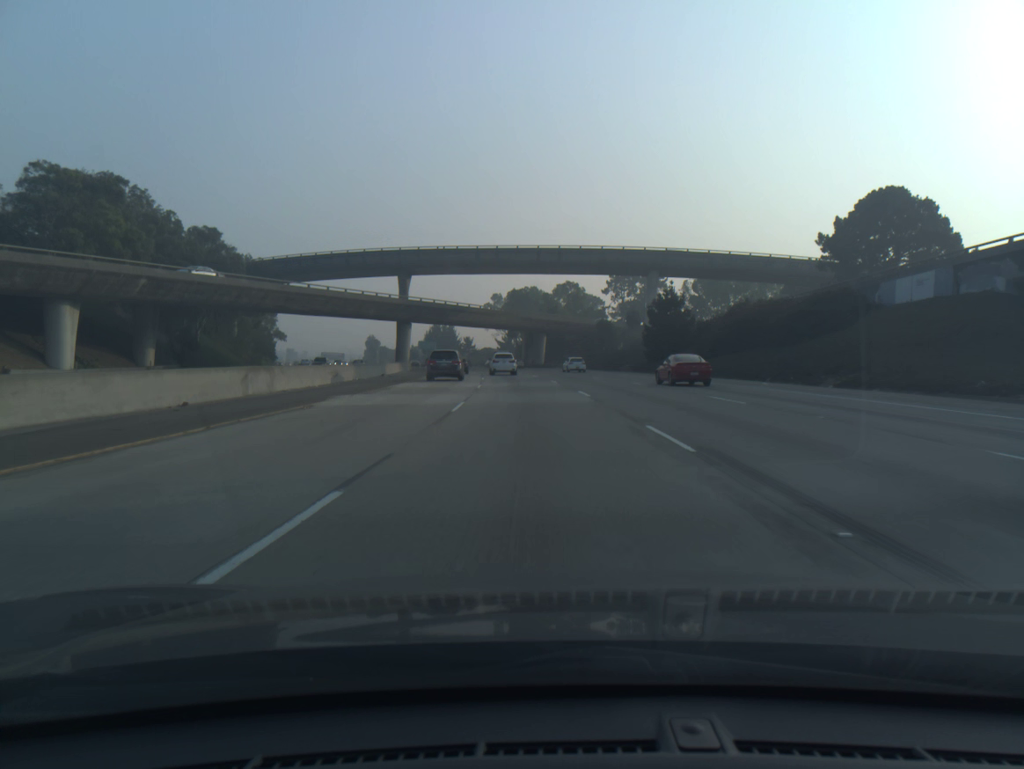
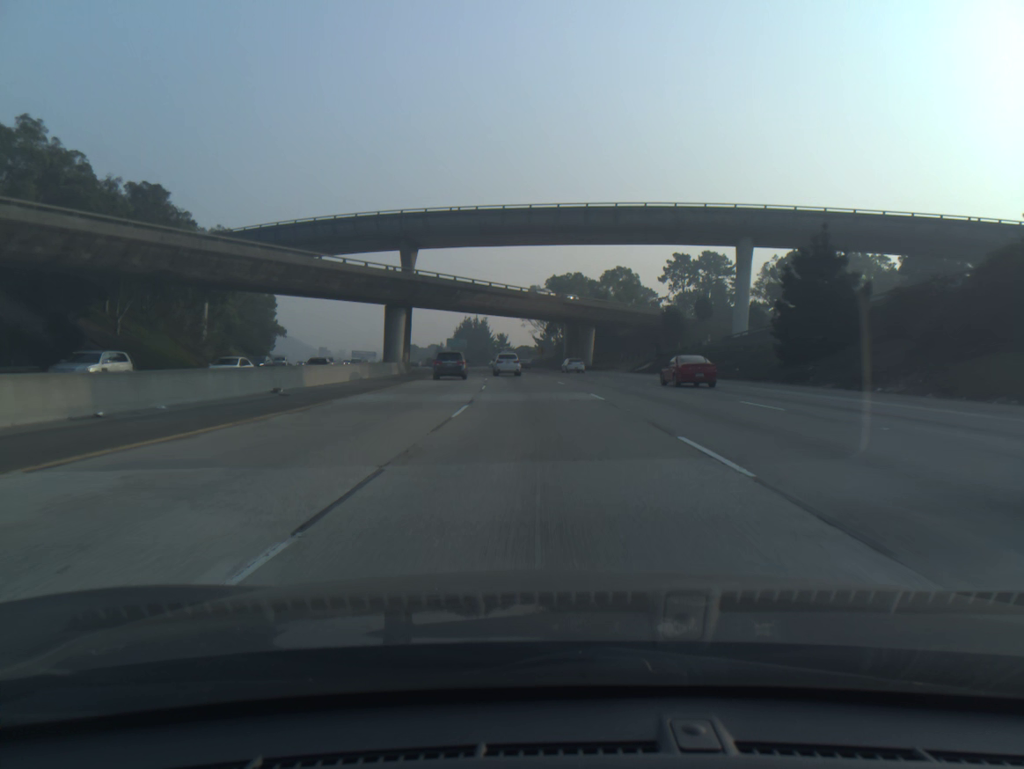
(-0.8, +31.1) m; -3°
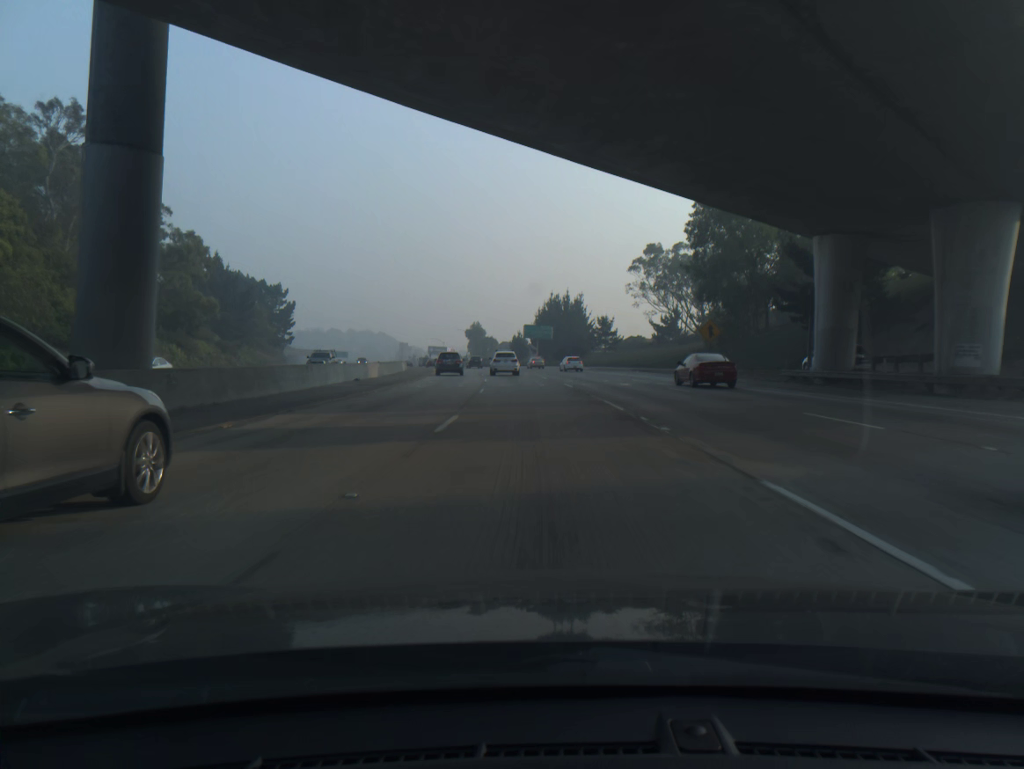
(-4.5, +77.0) m; -7°
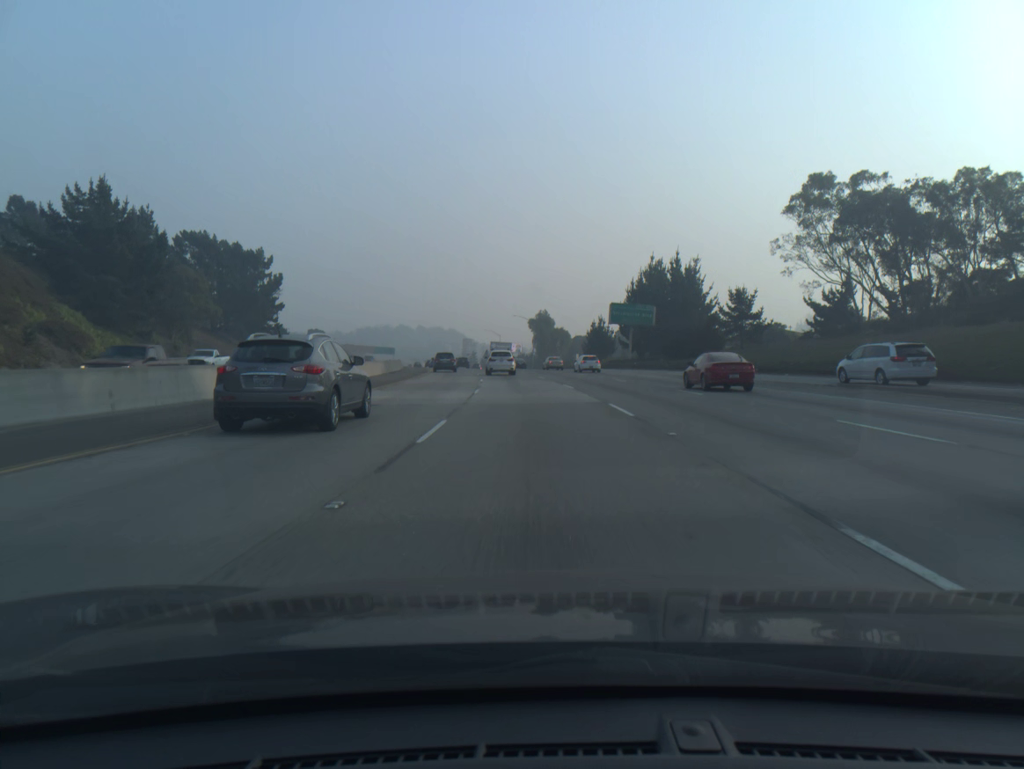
(-2.8, +60.1) m; -5°
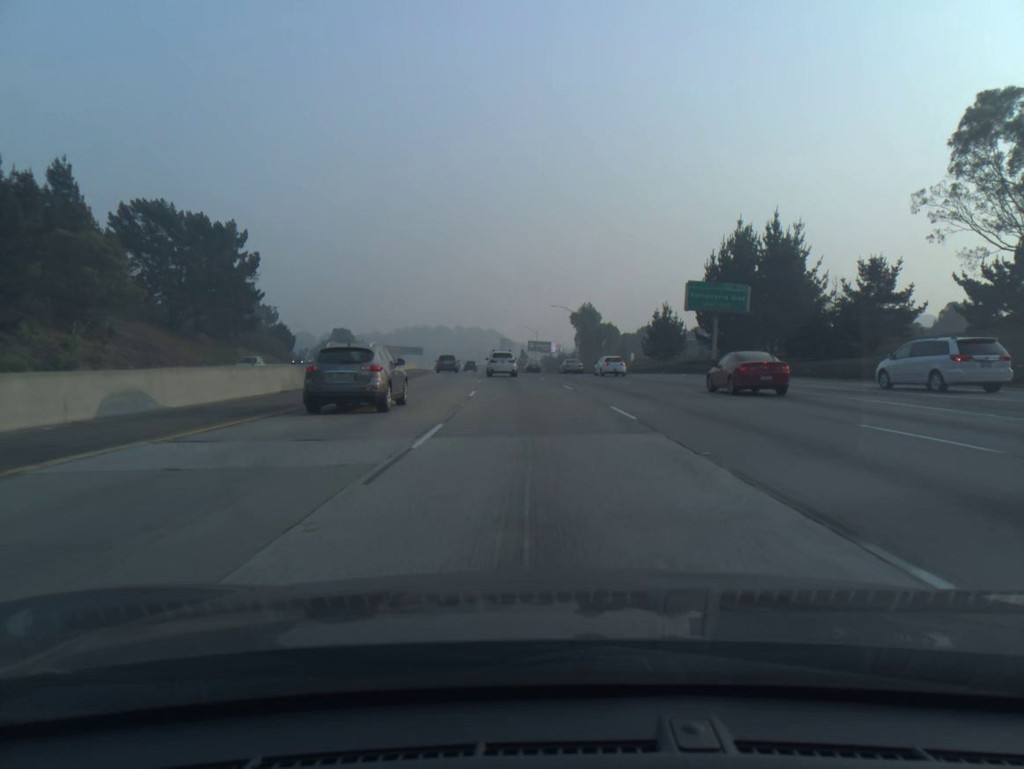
(-0.7, +29.9) m; -3°
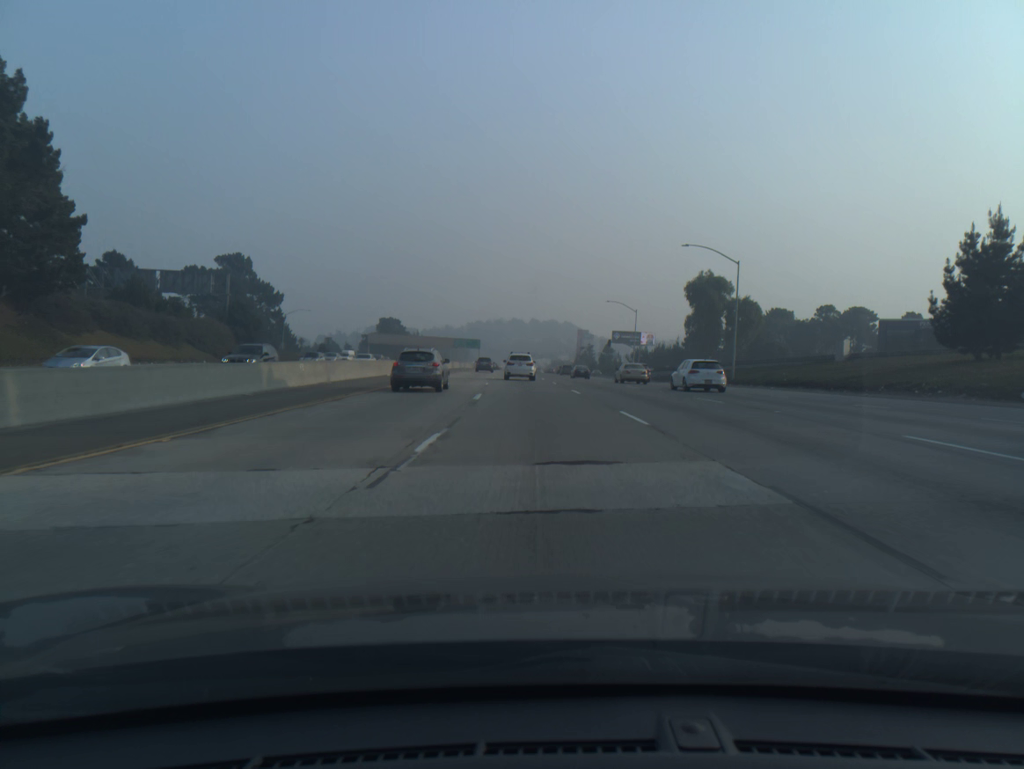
(-3.0, +59.1) m; -5°
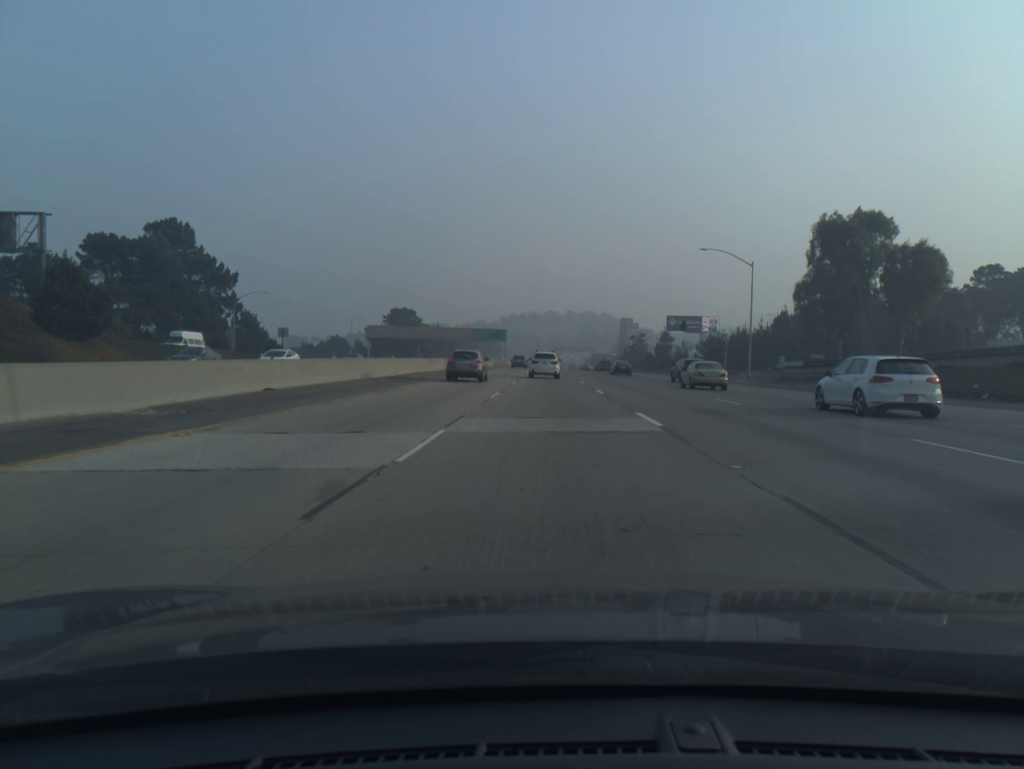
(-1.1, +43.9) m; -3°
